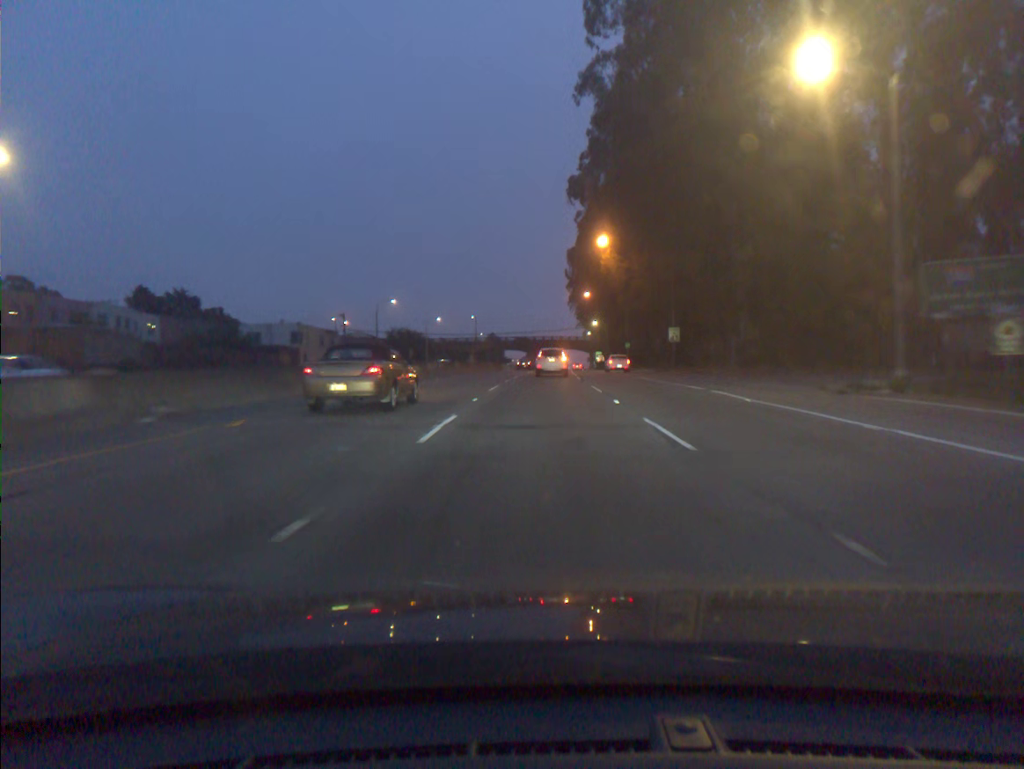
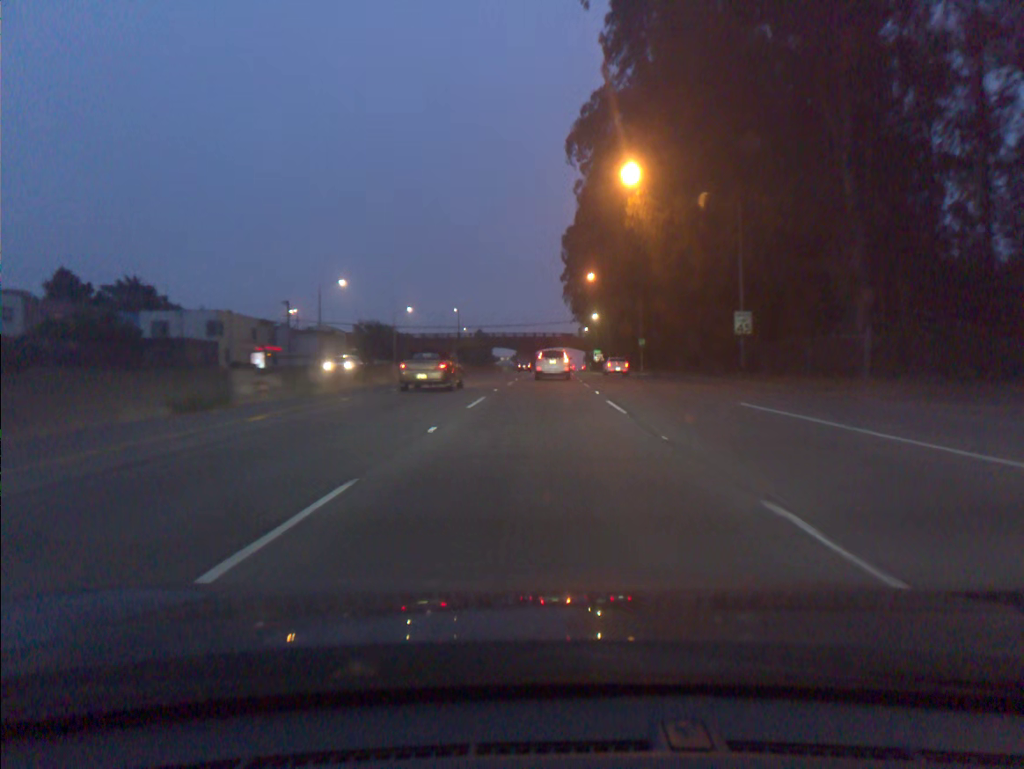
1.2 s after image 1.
(+0.1, +22.8) m; +1°
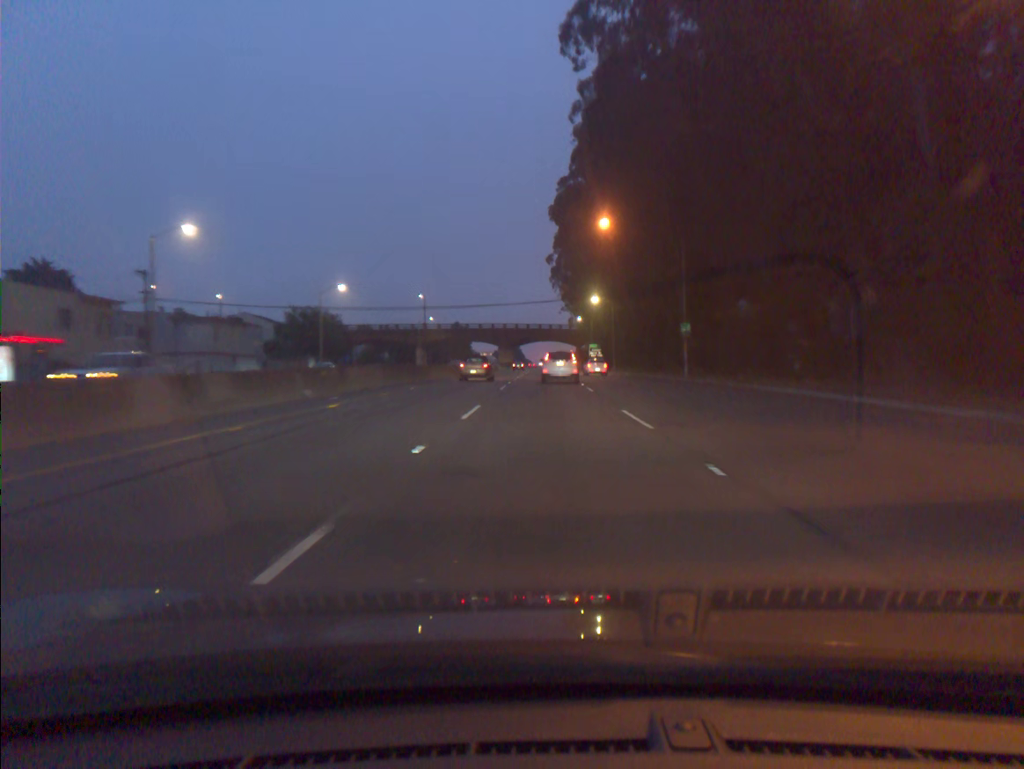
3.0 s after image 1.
(+0.2, +31.8) m; +1°
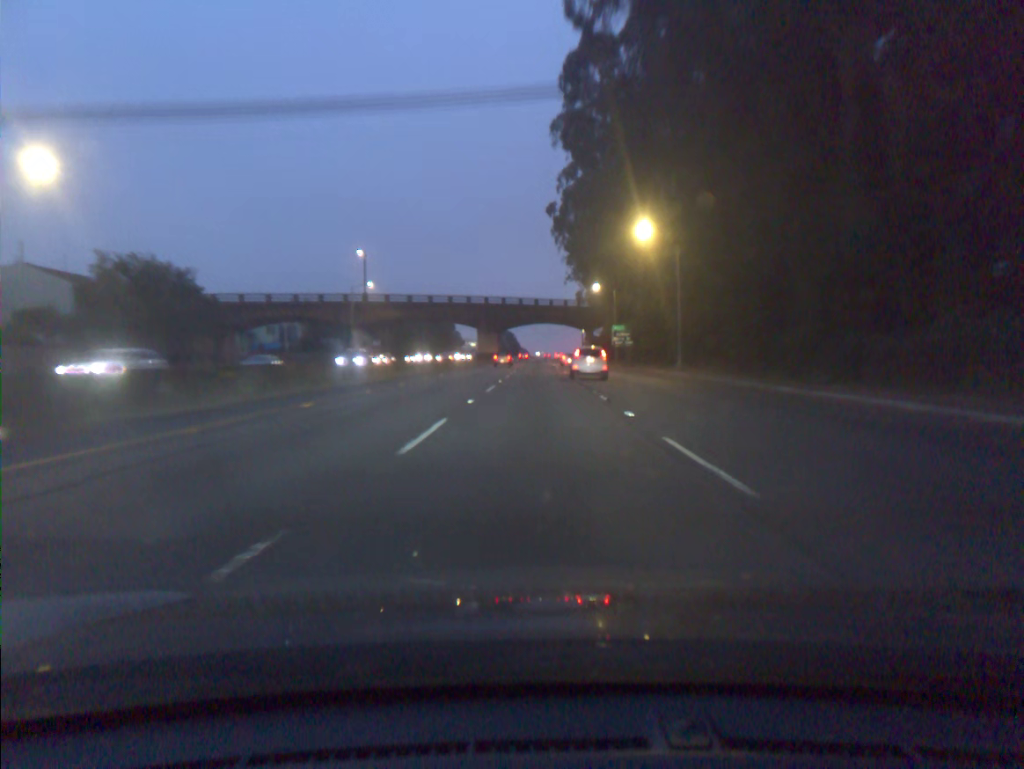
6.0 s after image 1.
(+0.4, +49.8) m; 0°
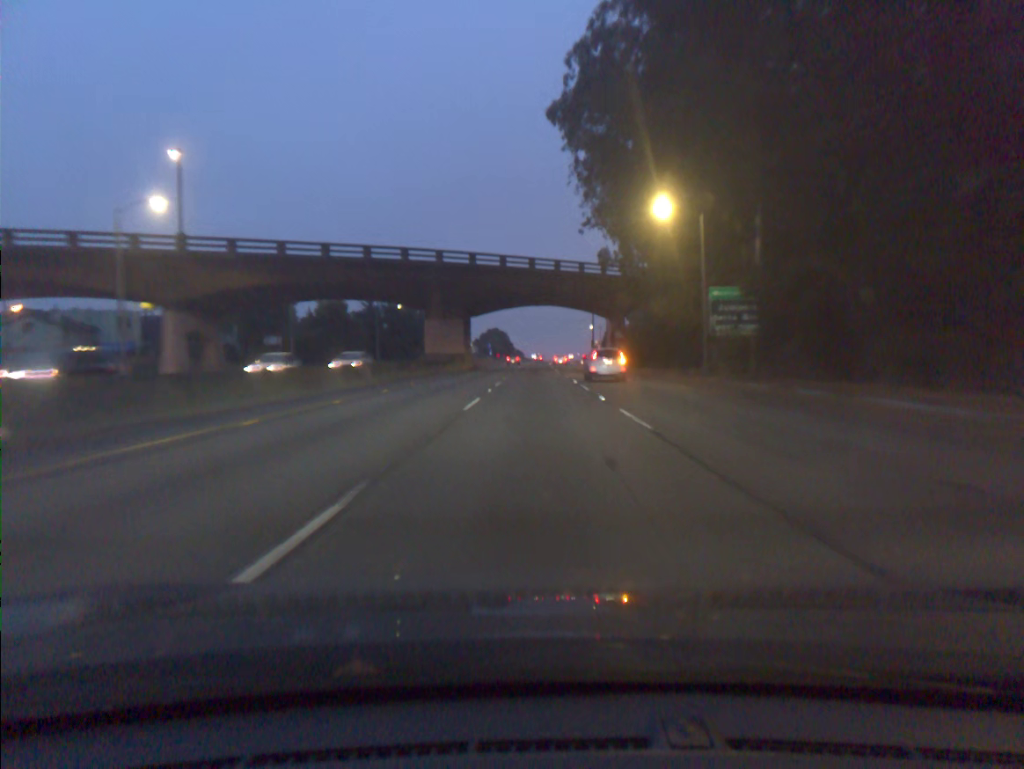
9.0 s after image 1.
(0.0, +51.9) m; 0°
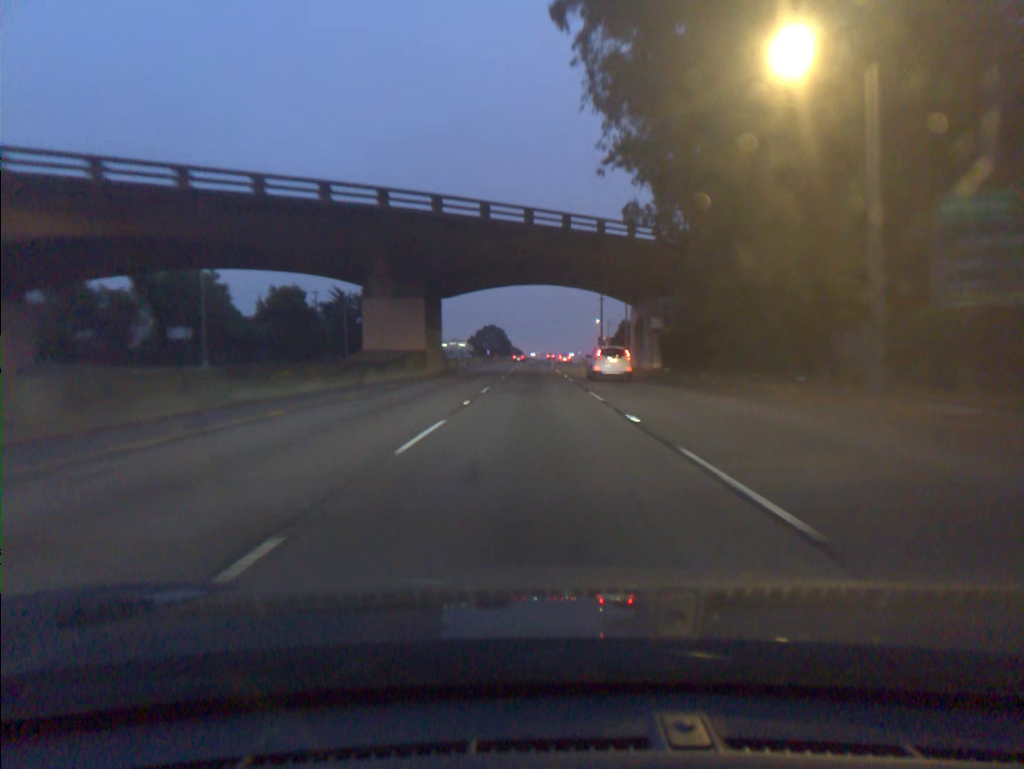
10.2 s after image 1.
(0.0, +22.4) m; 0°
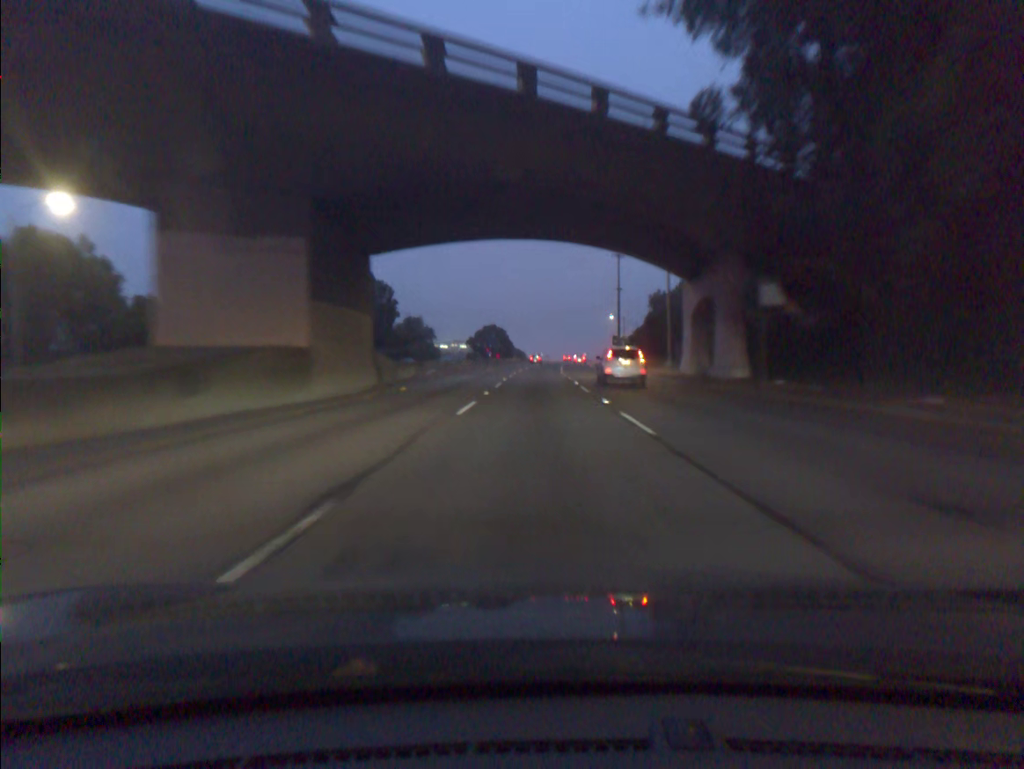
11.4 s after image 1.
(-0.1, +23.0) m; 0°
